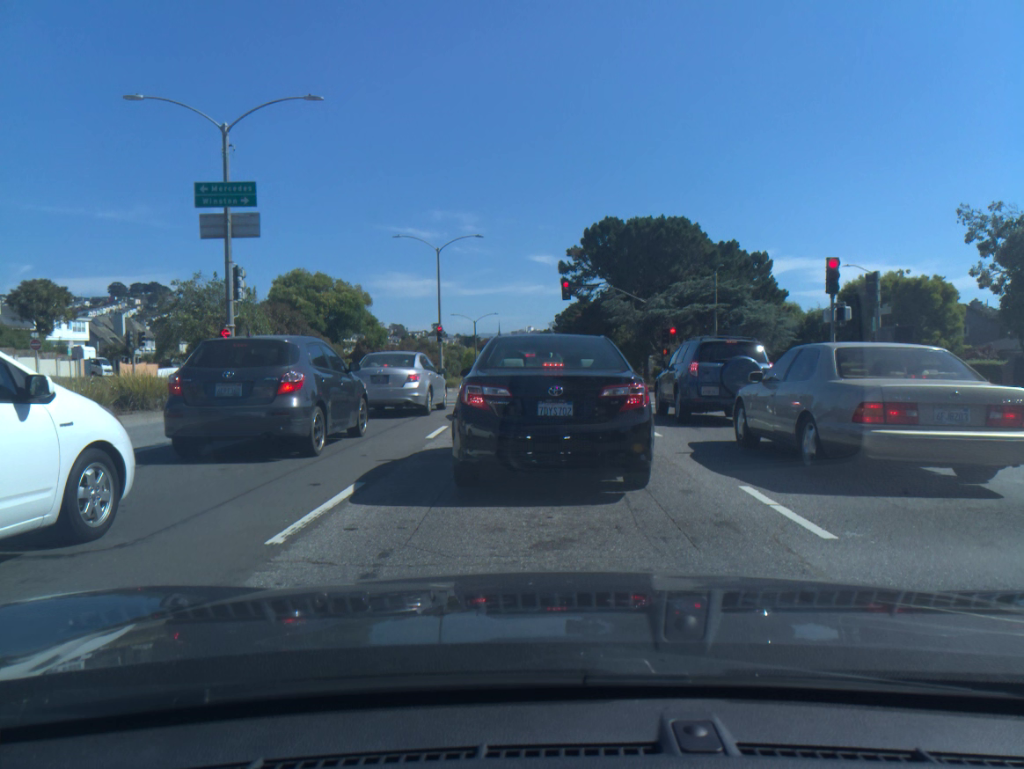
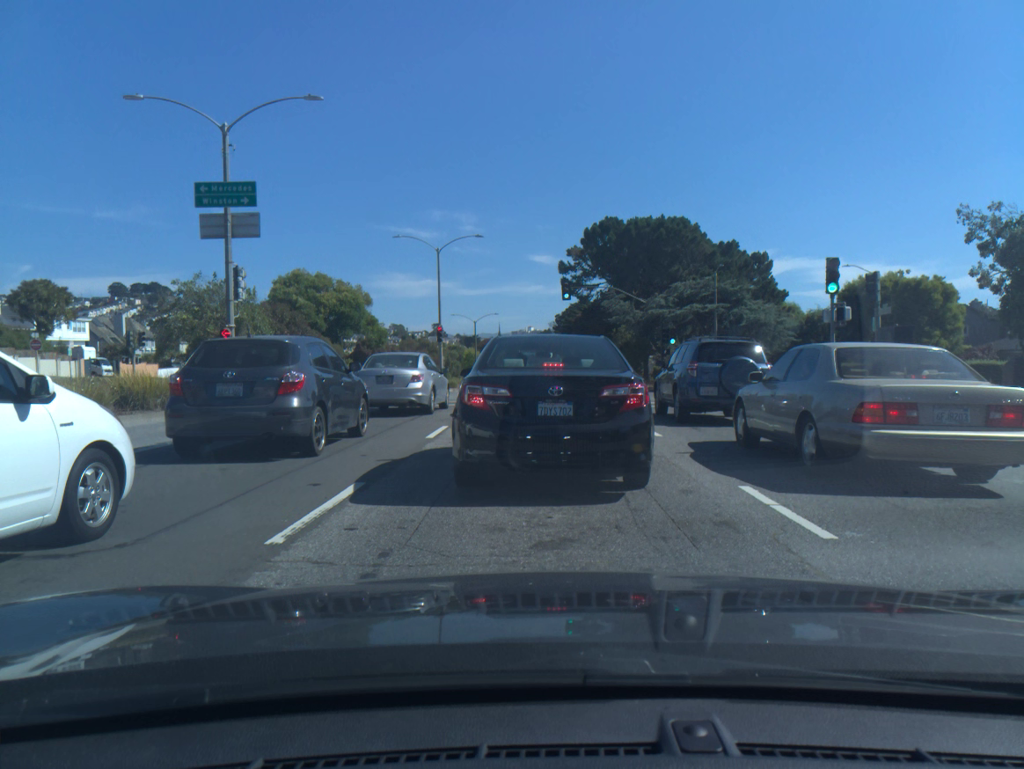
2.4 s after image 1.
(0.0, 0.0) m; 0°
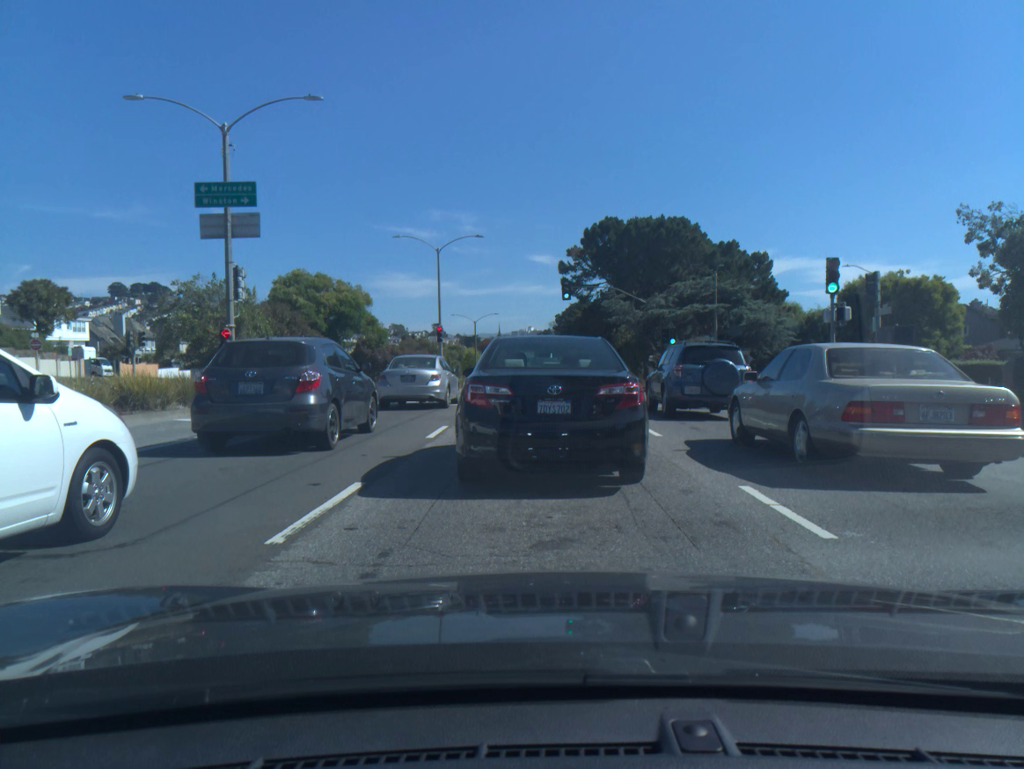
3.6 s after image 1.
(0.0, 0.0) m; 0°
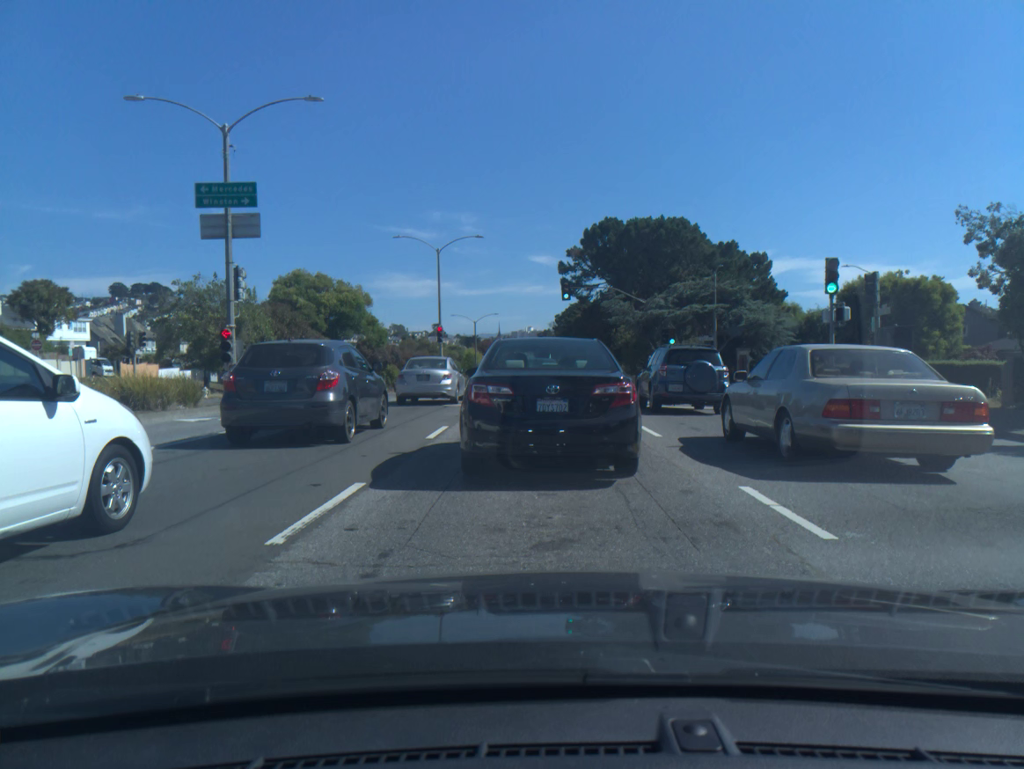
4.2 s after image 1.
(0.0, 0.0) m; 0°
